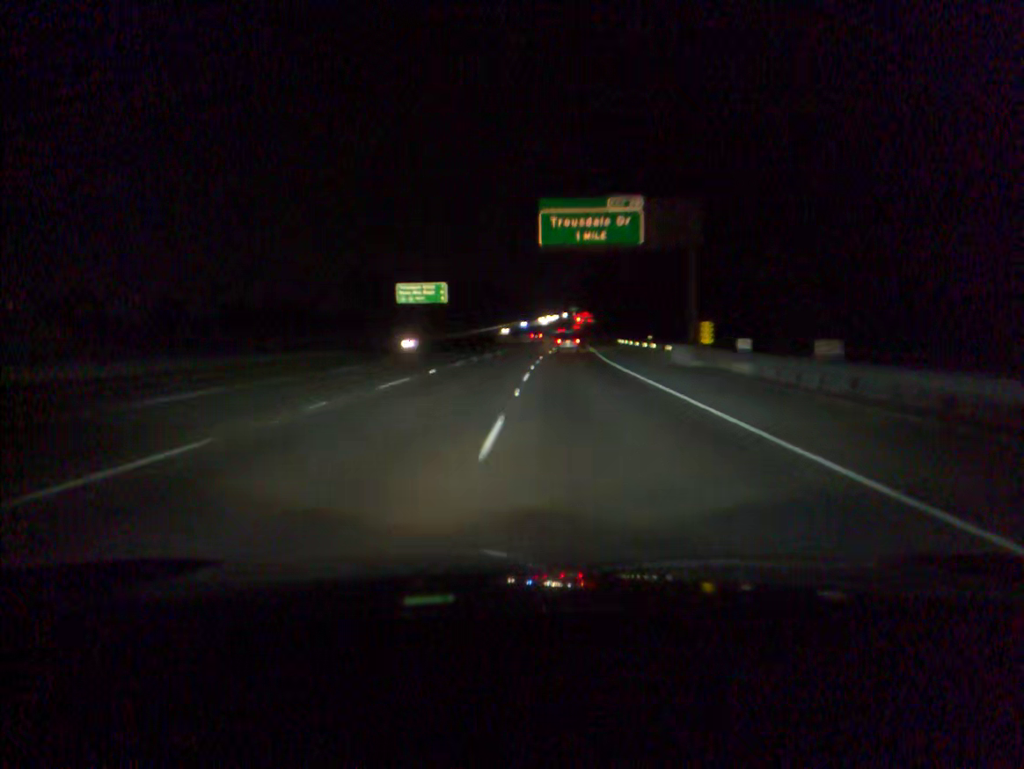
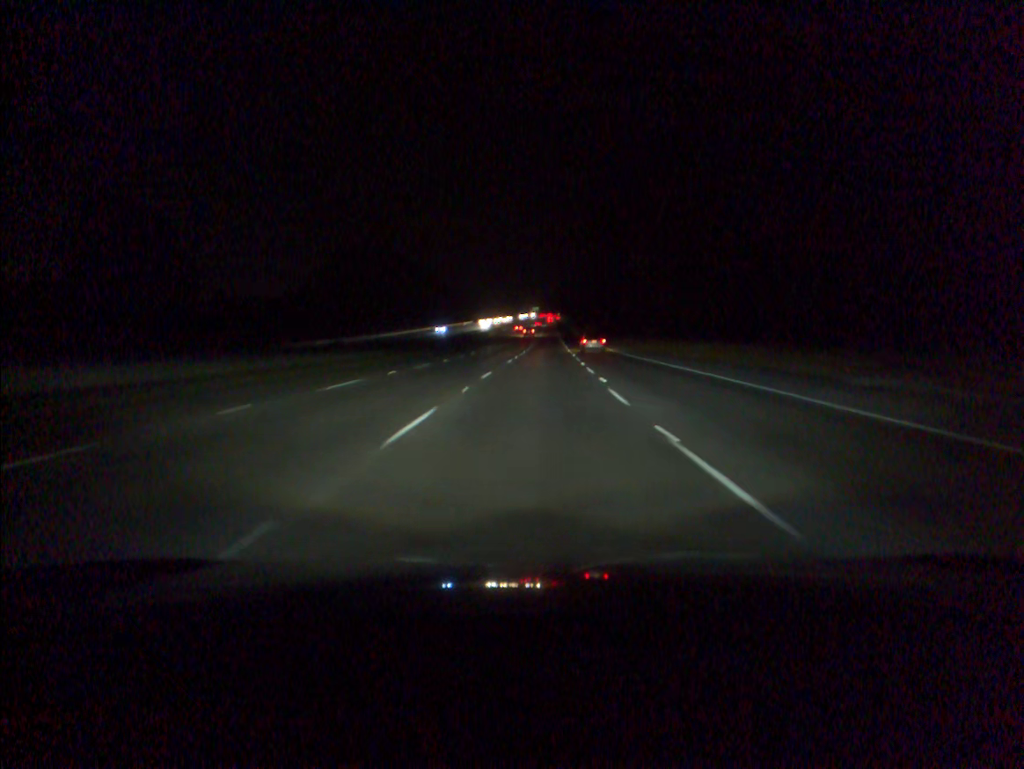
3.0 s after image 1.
(+2.4, +97.2) m; +3°
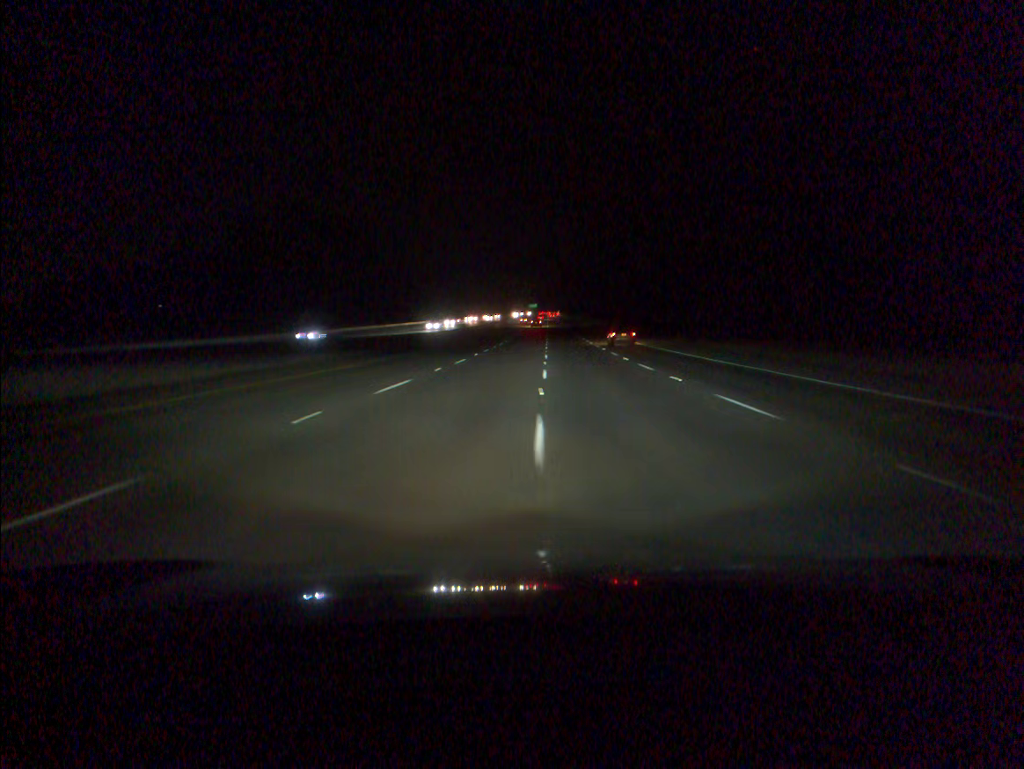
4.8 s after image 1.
(+0.1, +60.0) m; 0°
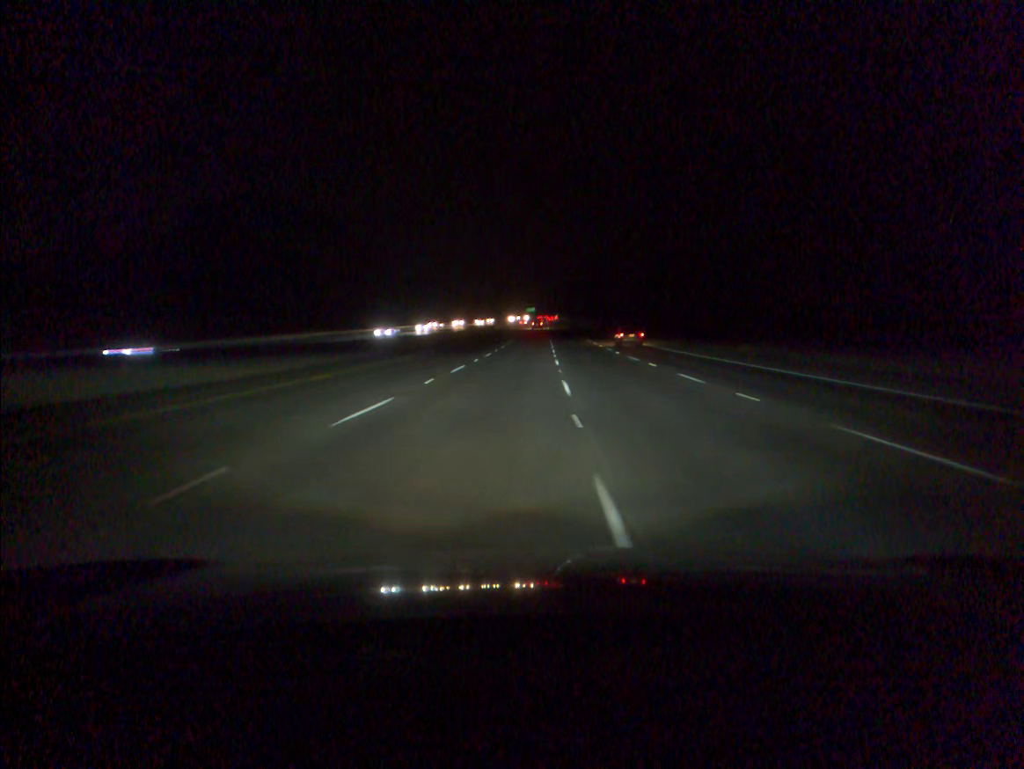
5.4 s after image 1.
(0.0, +20.1) m; 0°
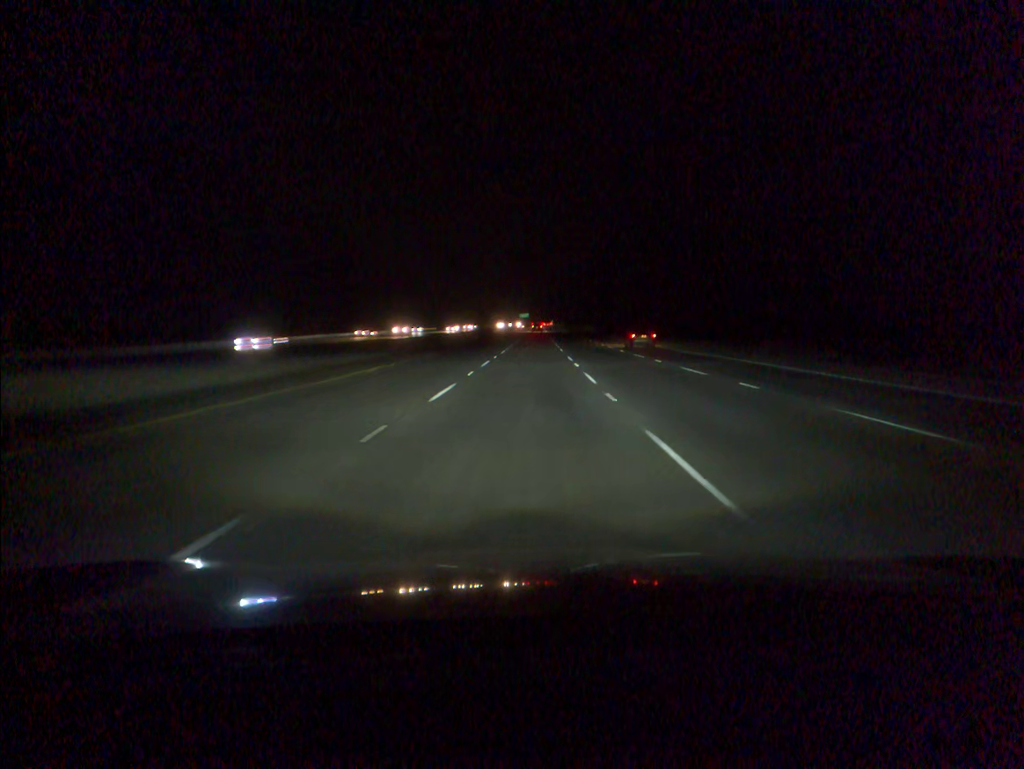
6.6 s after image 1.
(+0.2, +40.0) m; 0°
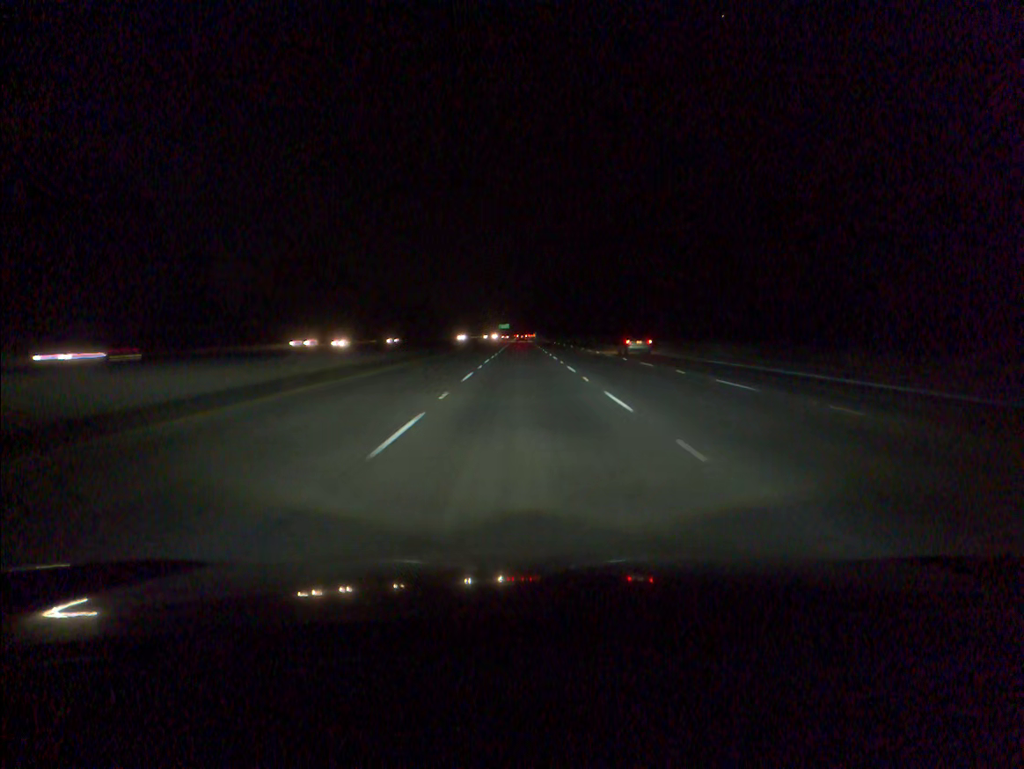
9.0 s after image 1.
(+1.0, +79.7) m; +1°
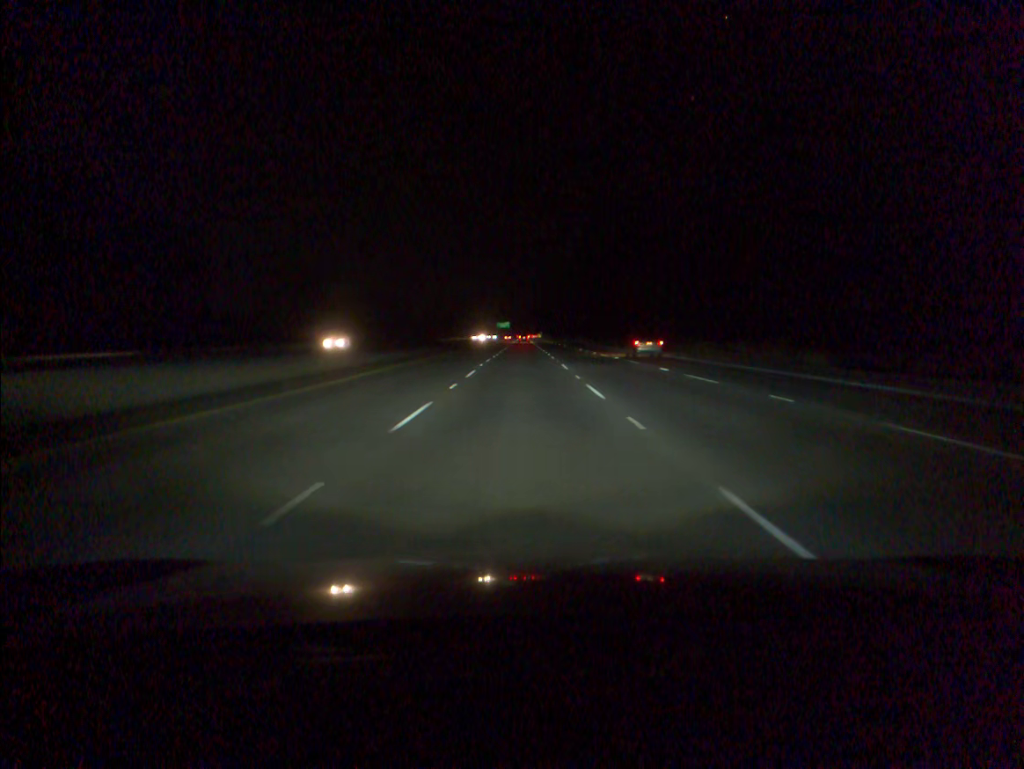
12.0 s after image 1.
(-0.1, +99.1) m; 0°
